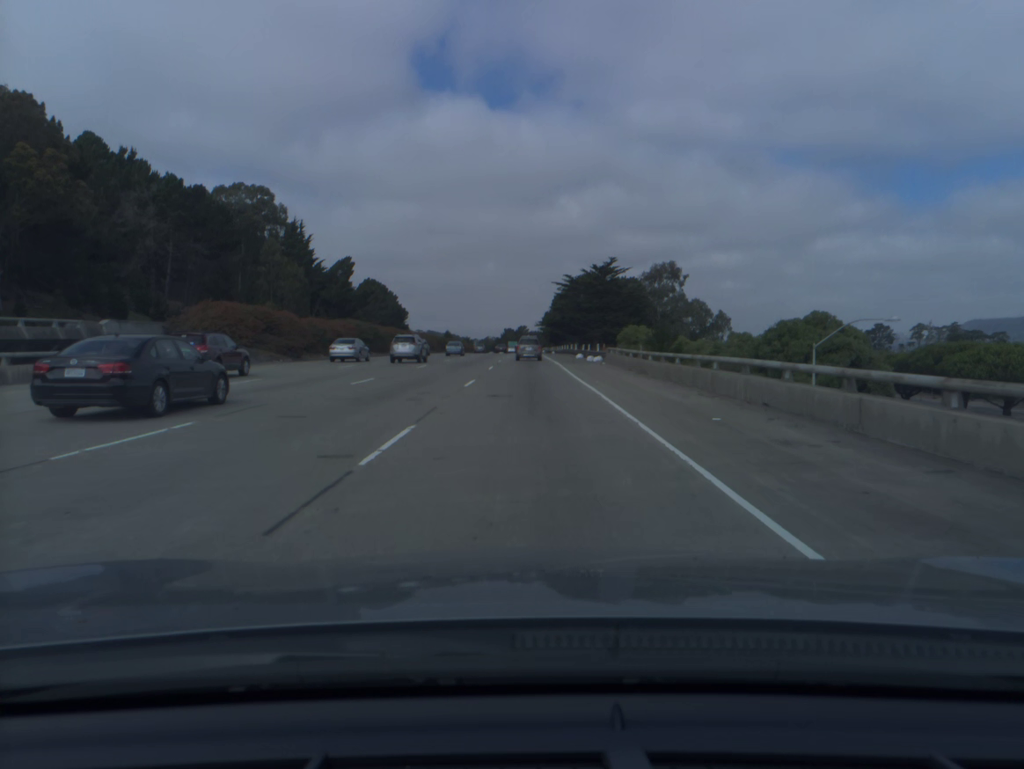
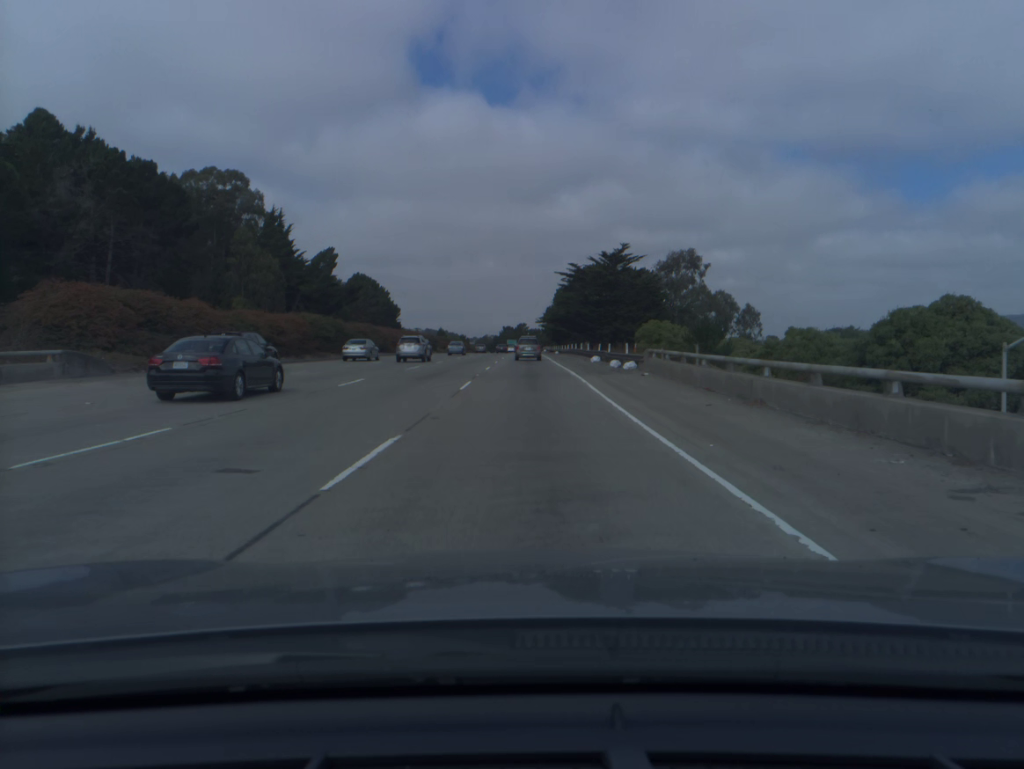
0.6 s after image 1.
(0.0, +16.0) m; 0°
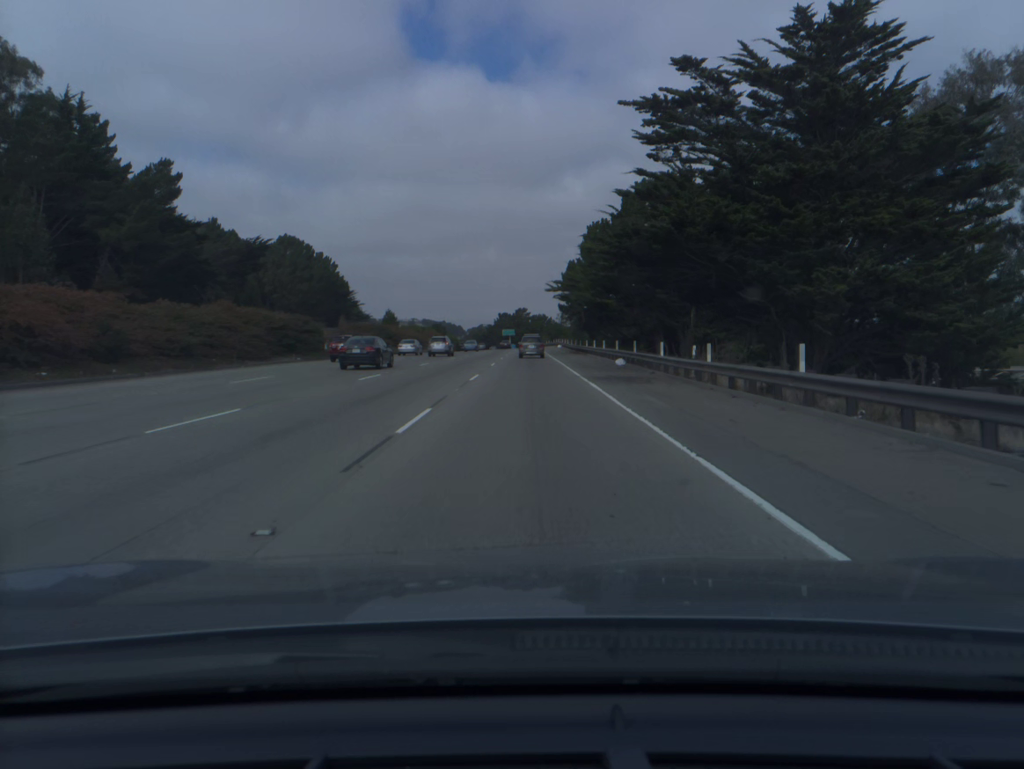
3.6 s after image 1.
(0.0, +80.8) m; 0°
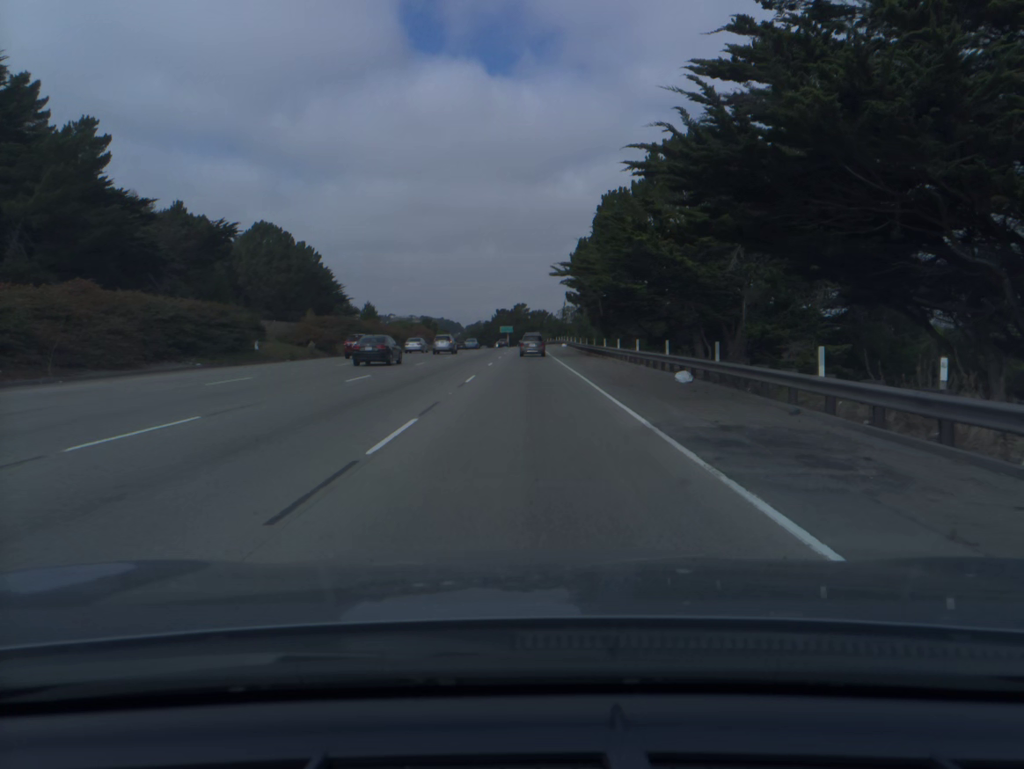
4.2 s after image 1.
(0.0, +16.3) m; 0°
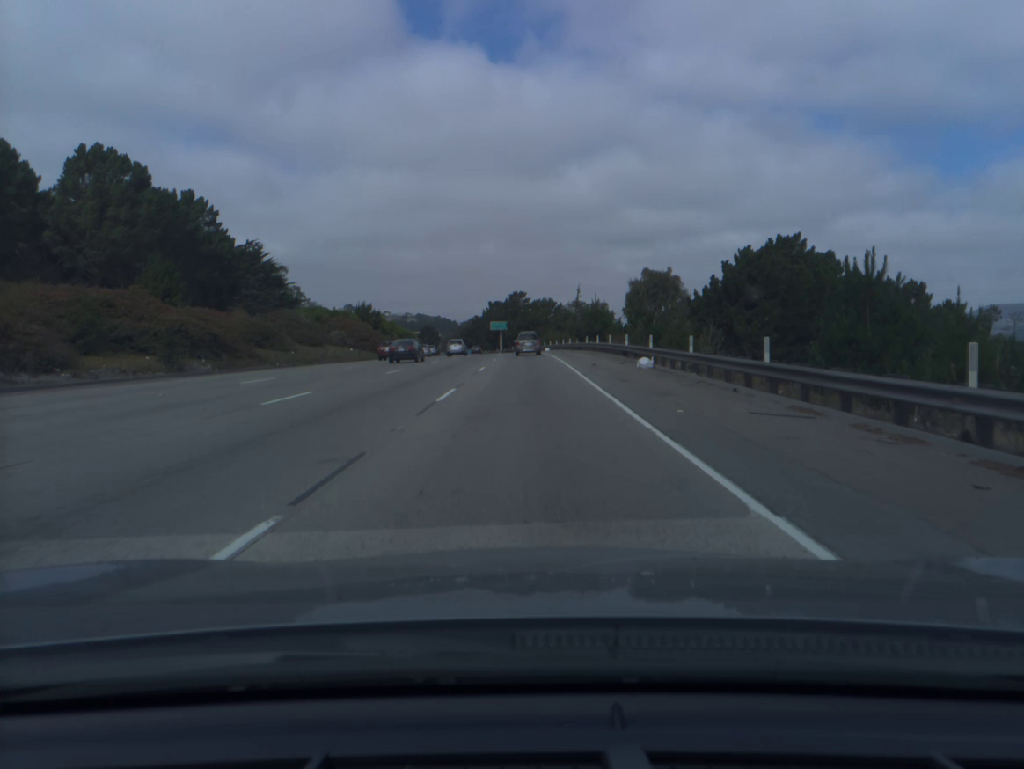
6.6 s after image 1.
(0.0, +65.6) m; 0°
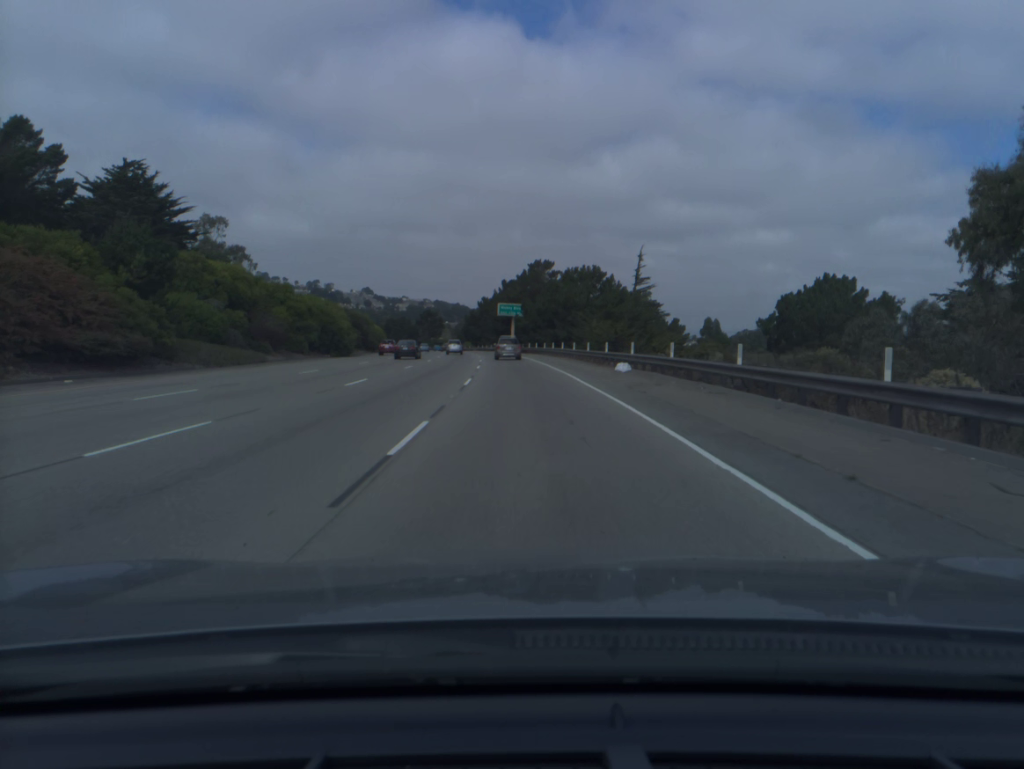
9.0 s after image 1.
(-0.6, +66.0) m; -1°
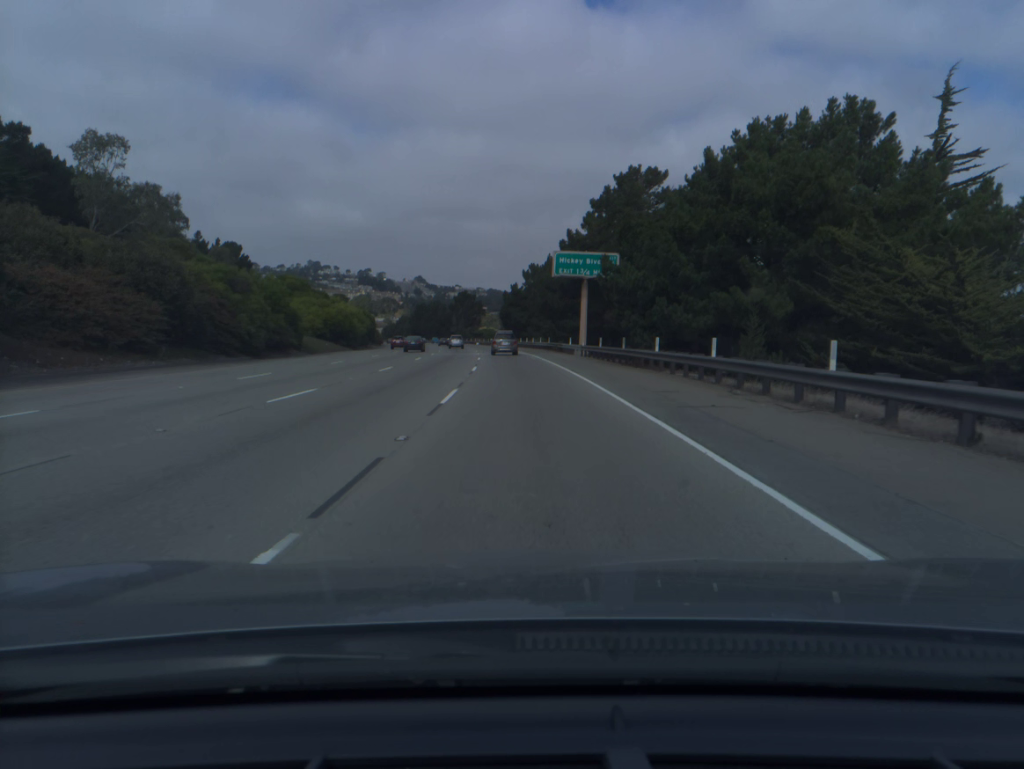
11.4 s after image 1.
(-2.1, +66.3) m; -4°
